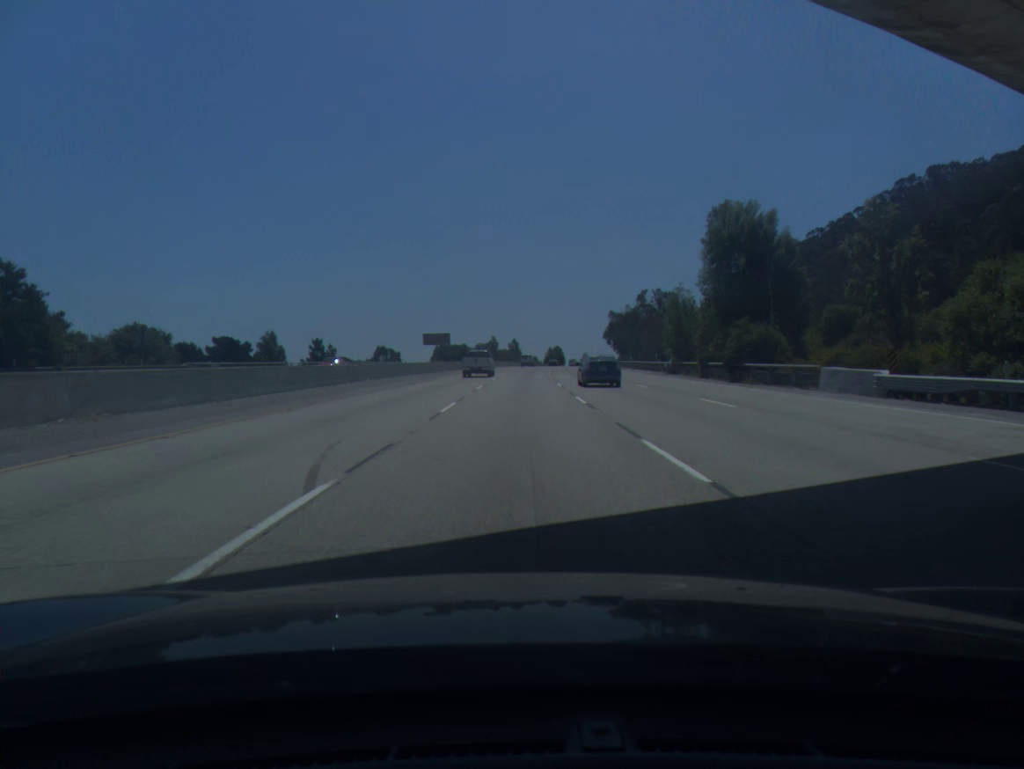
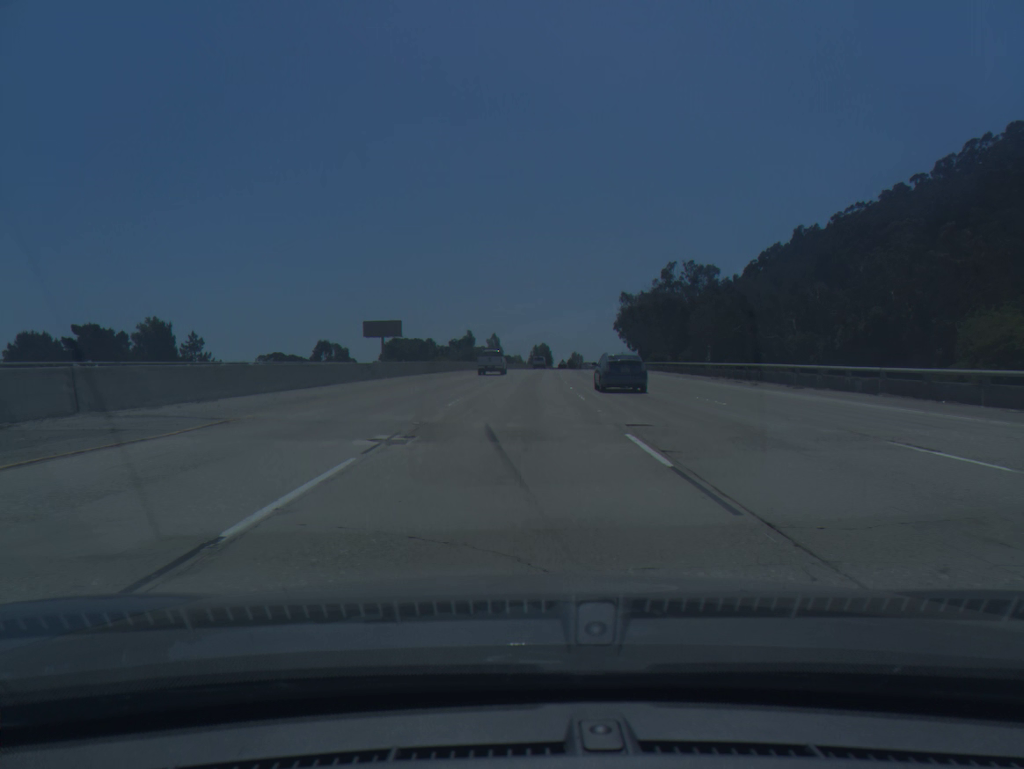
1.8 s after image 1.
(+0.2, +55.7) m; +1°
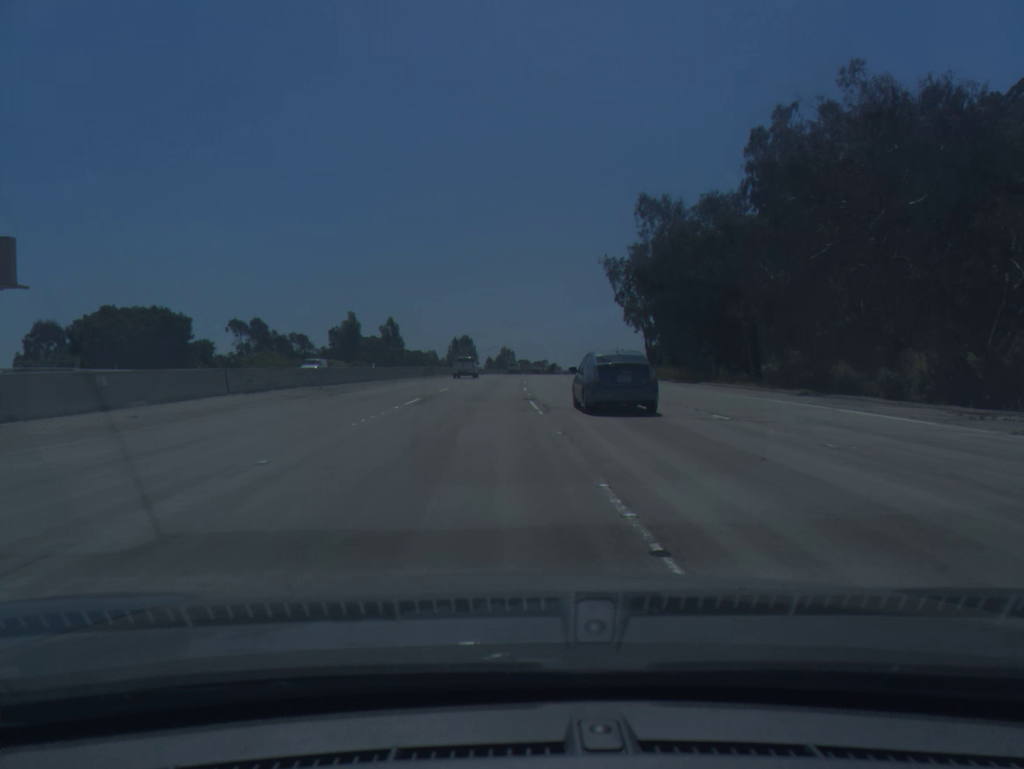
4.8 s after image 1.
(+3.7, +92.9) m; +5°
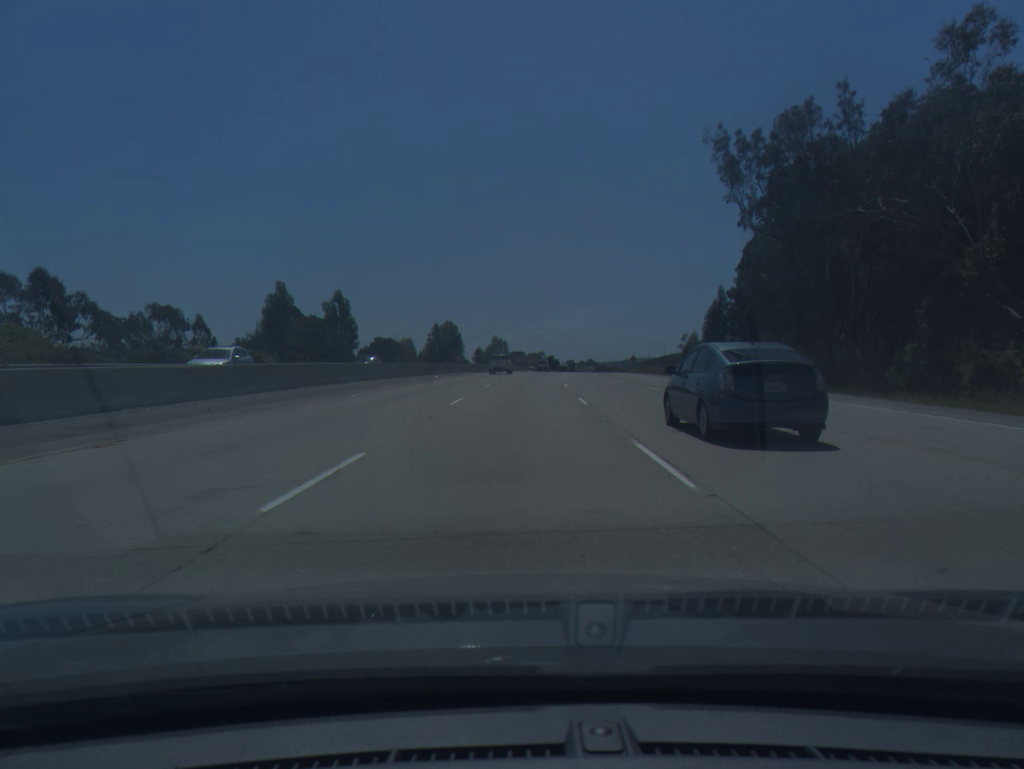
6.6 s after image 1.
(-1.1, +56.0) m; +1°
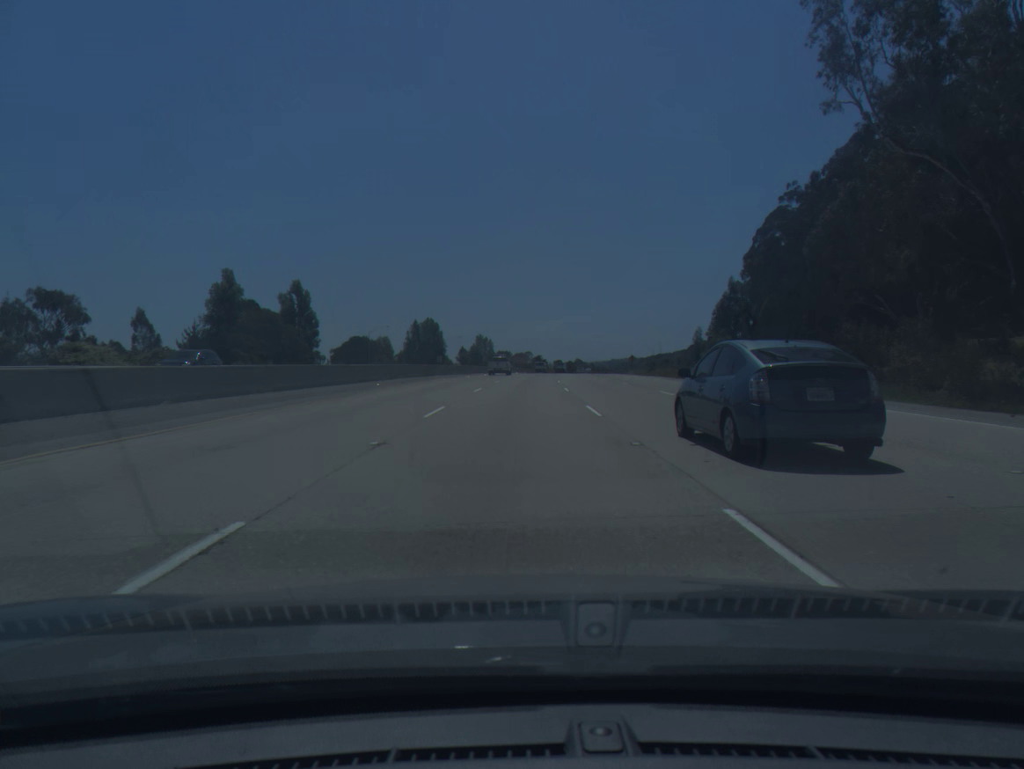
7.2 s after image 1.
(+0.2, +18.7) m; +1°
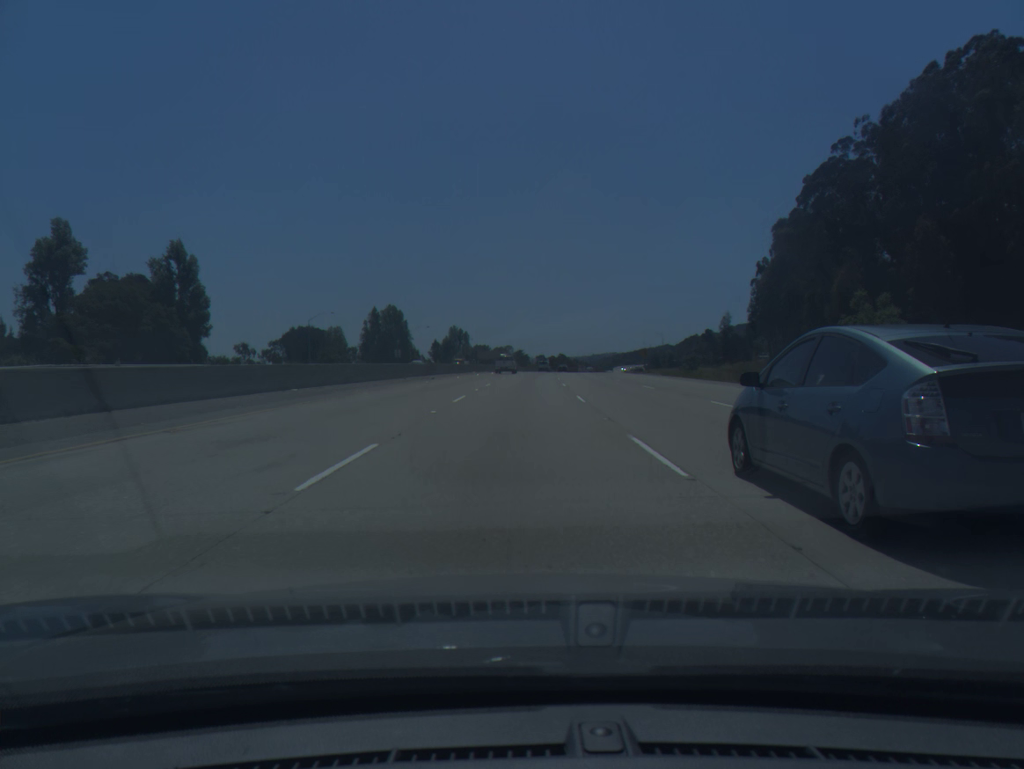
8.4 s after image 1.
(+0.5, +37.5) m; +1°
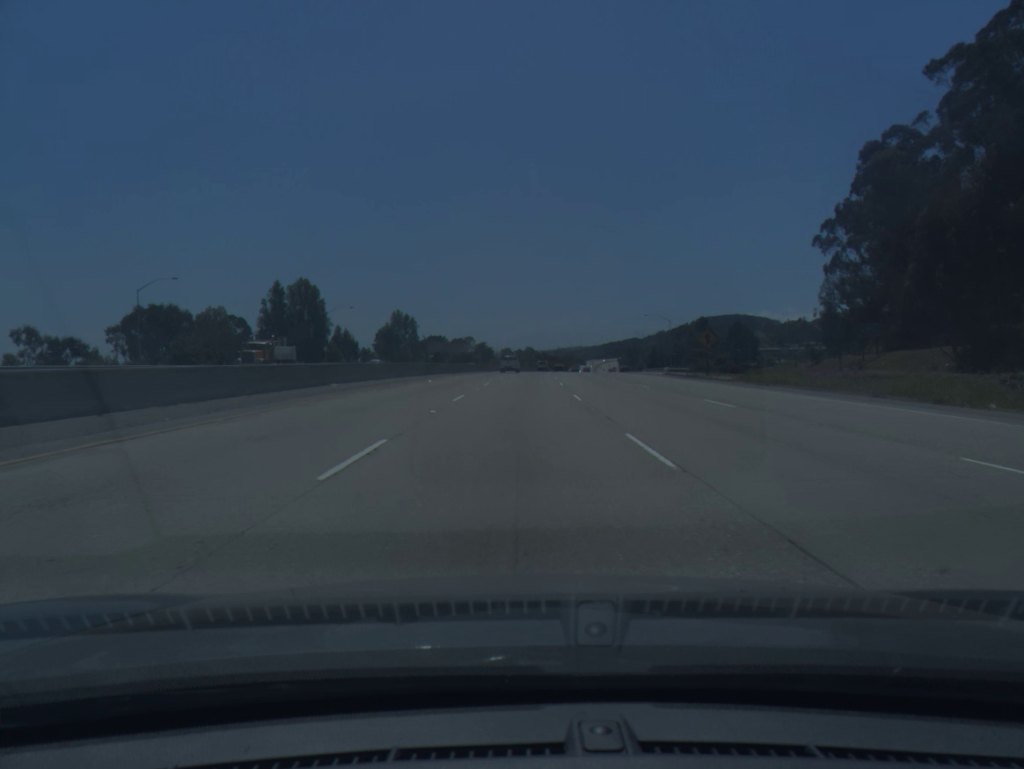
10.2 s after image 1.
(+1.2, +56.4) m; +3°
